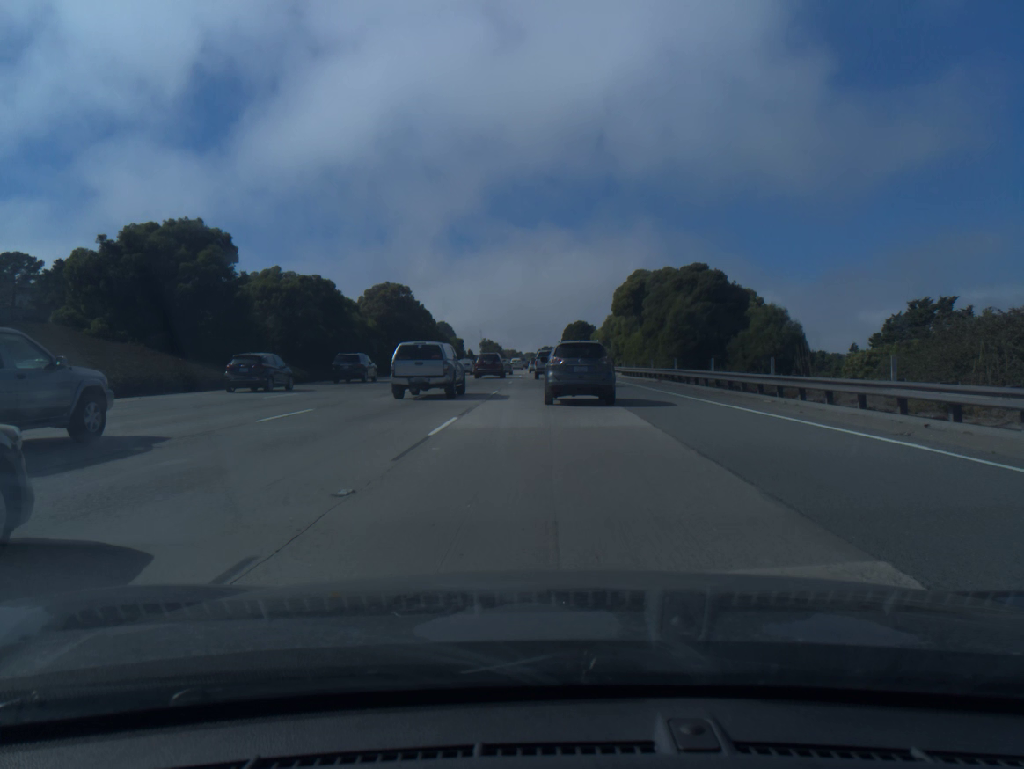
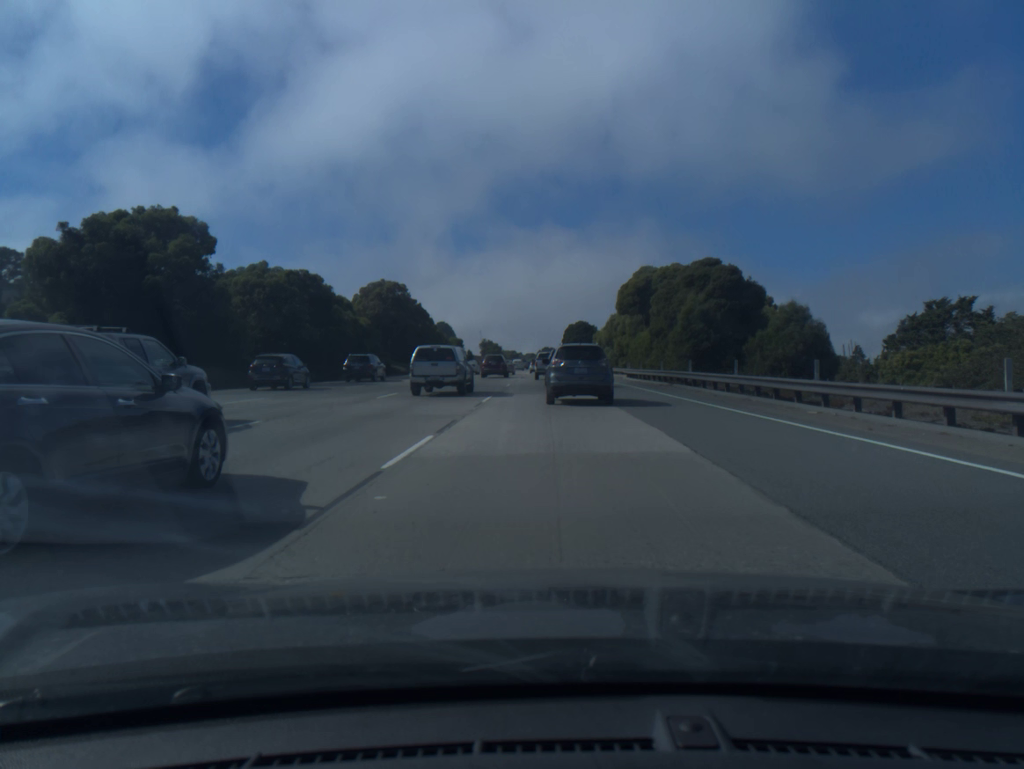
(0.0, +3.7) m; 0°
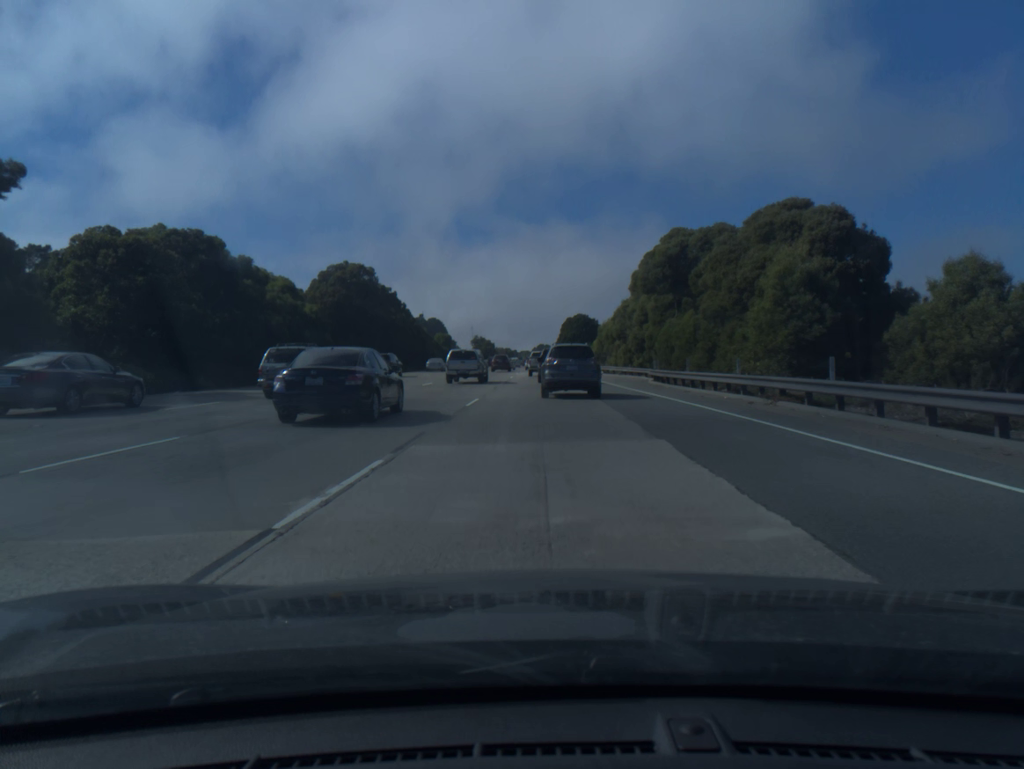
(+0.2, +17.3) m; 0°
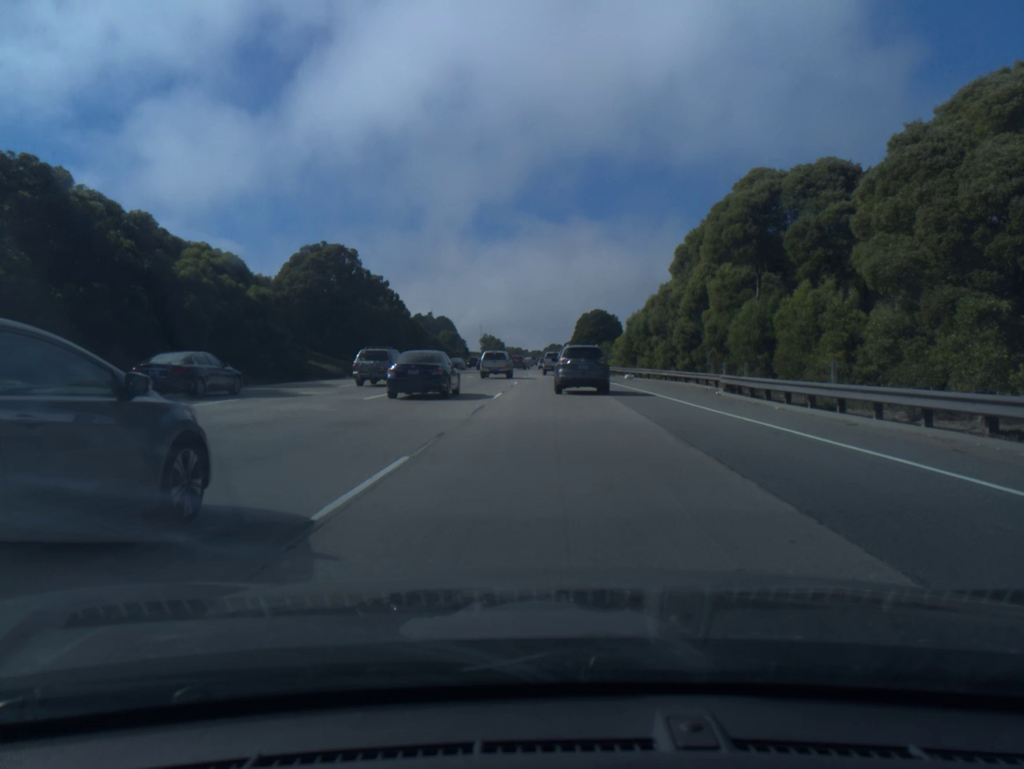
(-0.1, +14.7) m; 0°
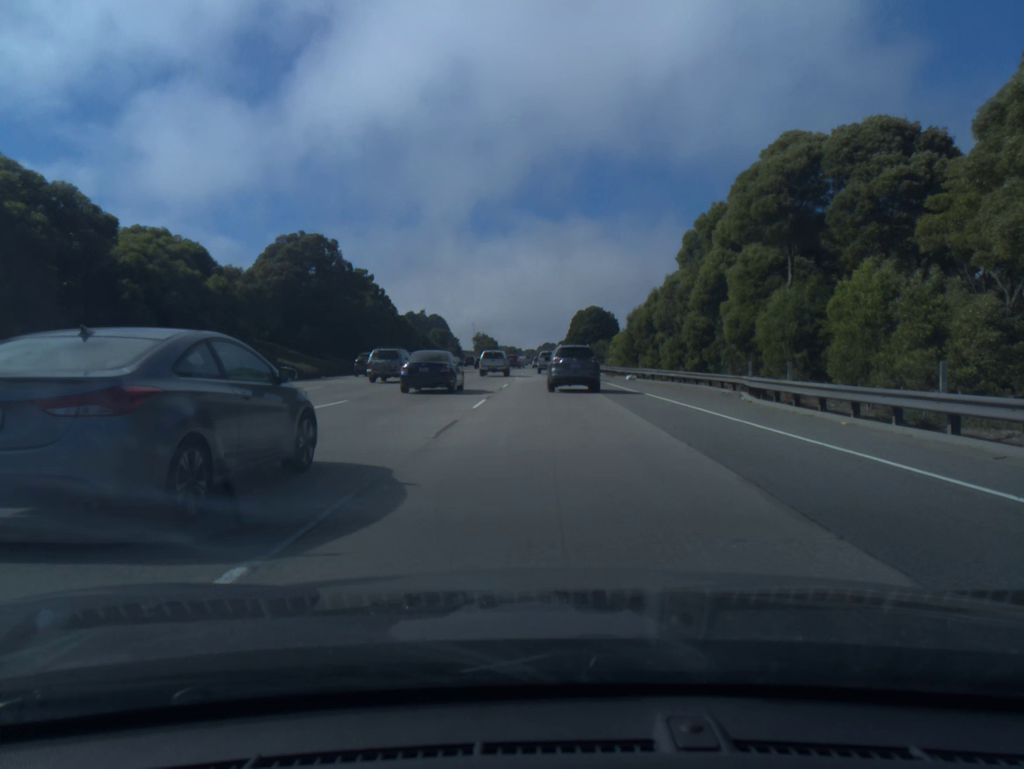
(0.0, +5.0) m; 0°
